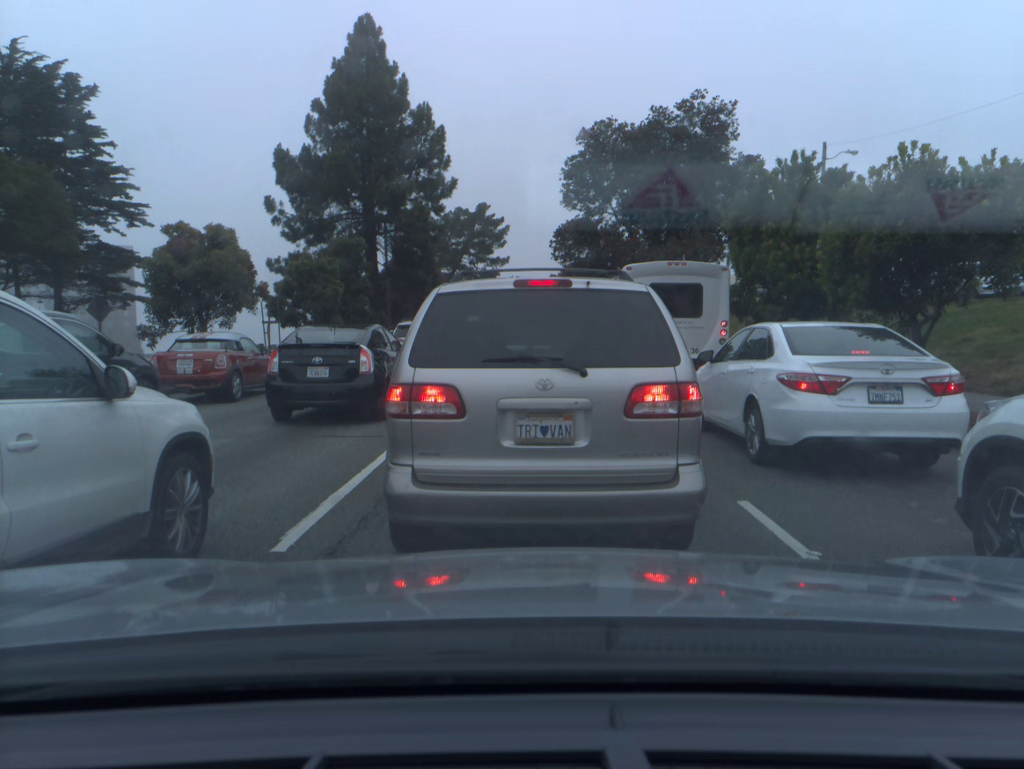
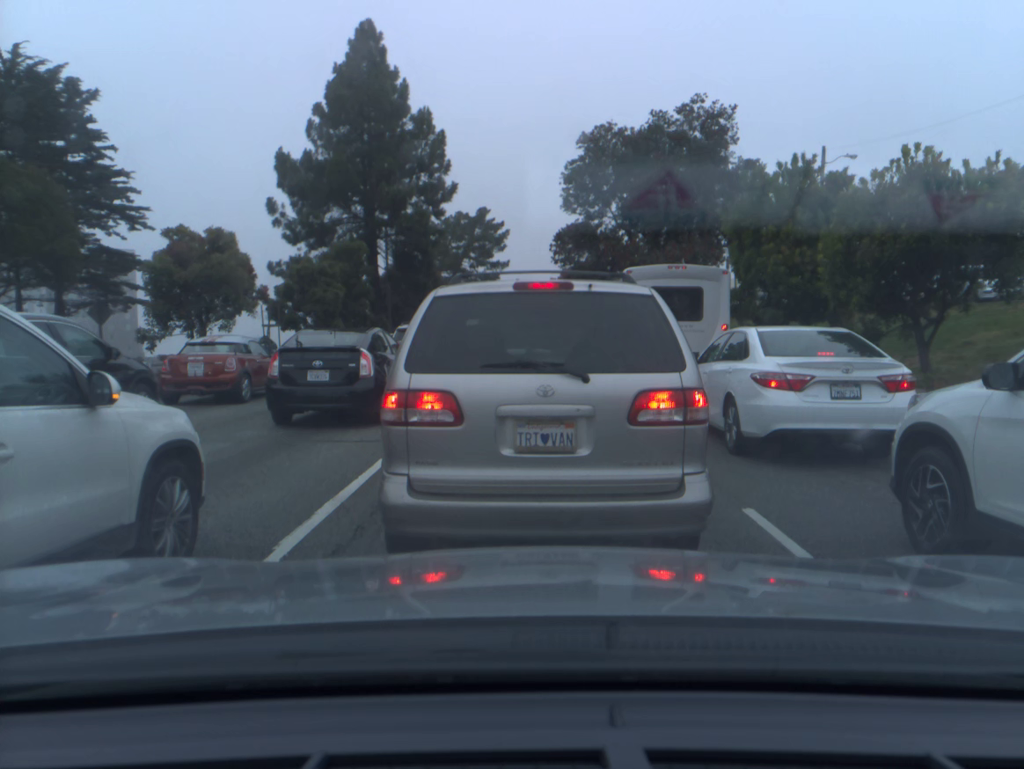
(0.0, +0.2) m; 0°
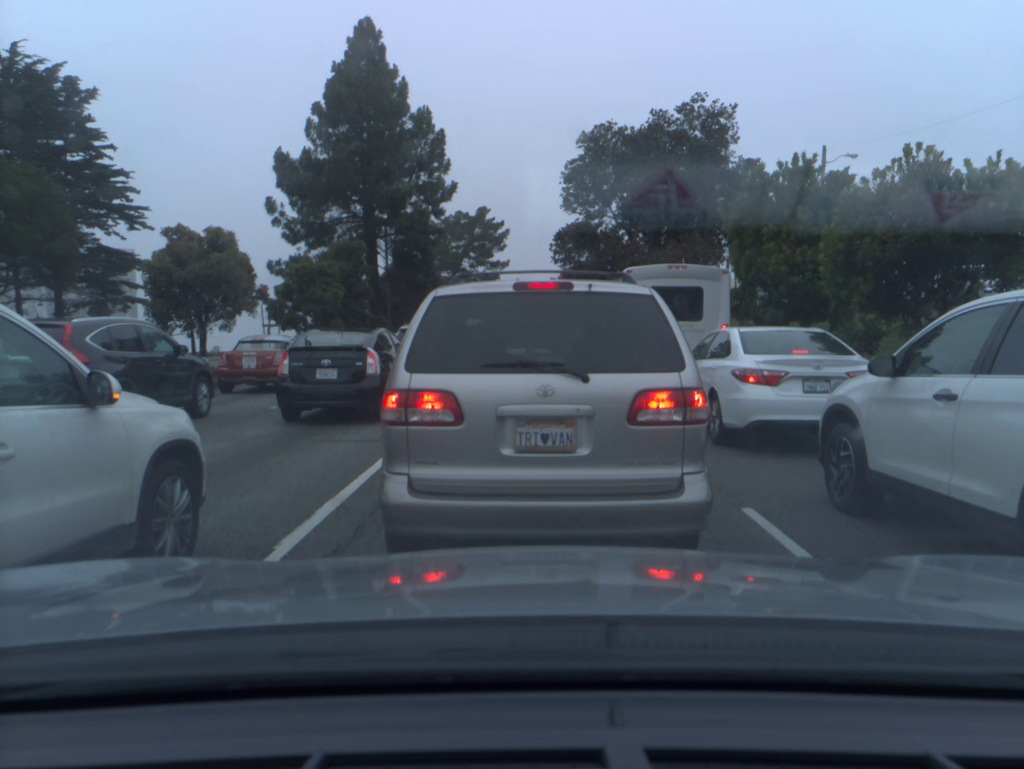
(0.0, 0.0) m; 0°
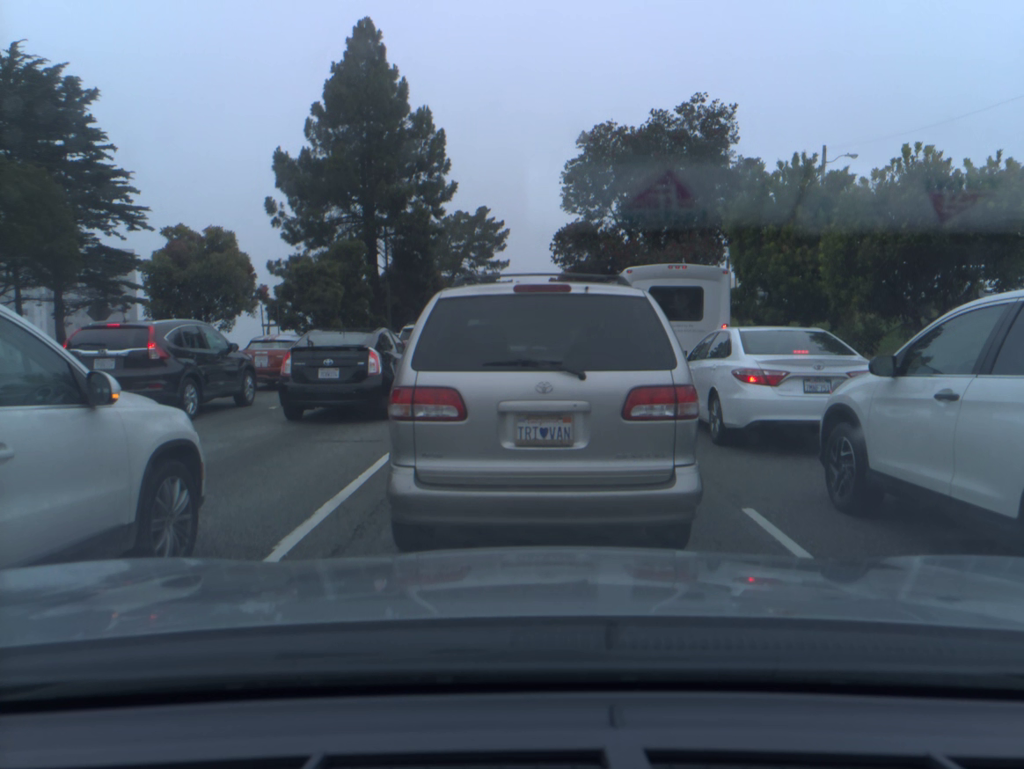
(0.0, 0.0) m; 0°
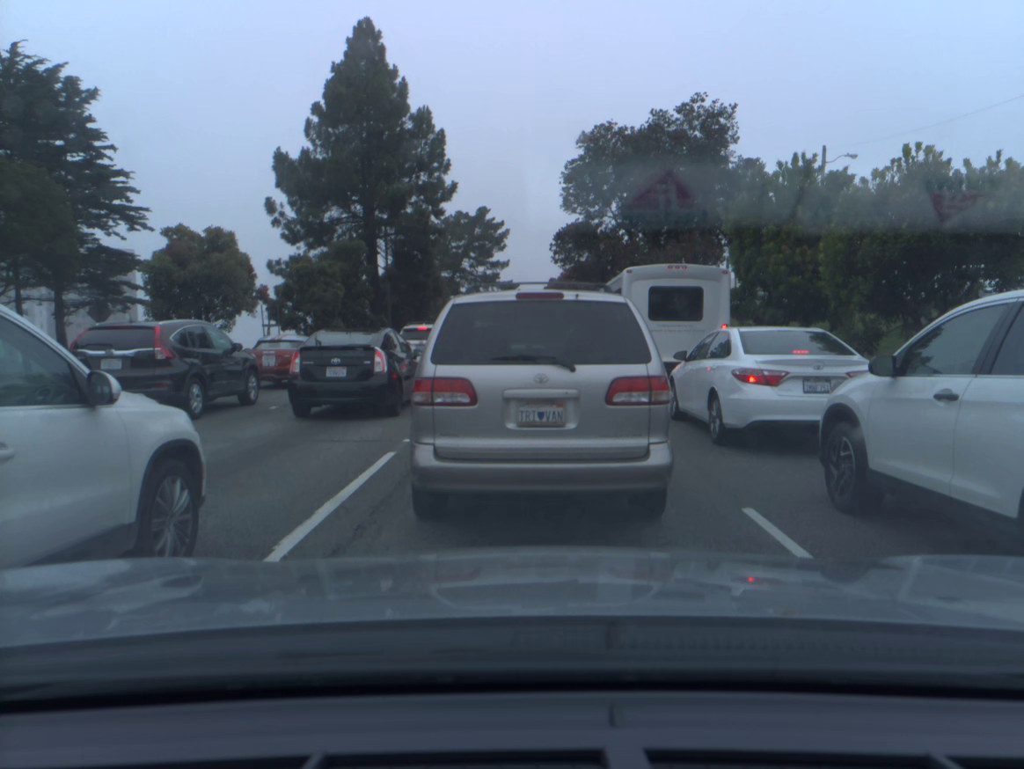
(0.0, 0.0) m; 0°
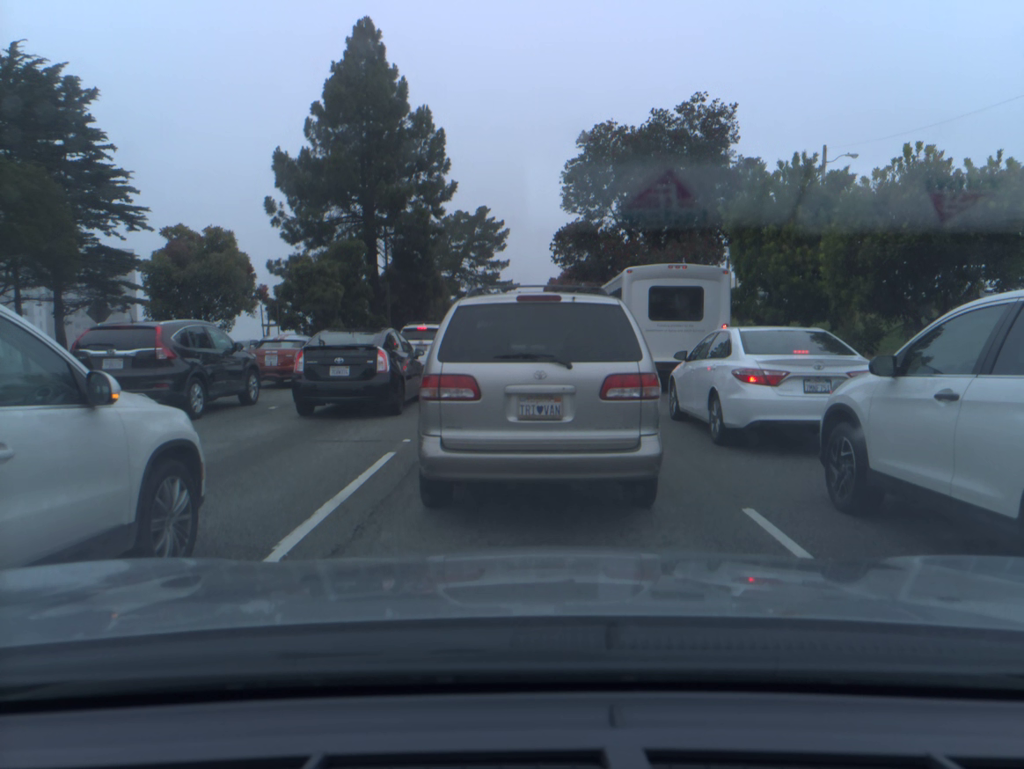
(0.0, 0.0) m; 0°
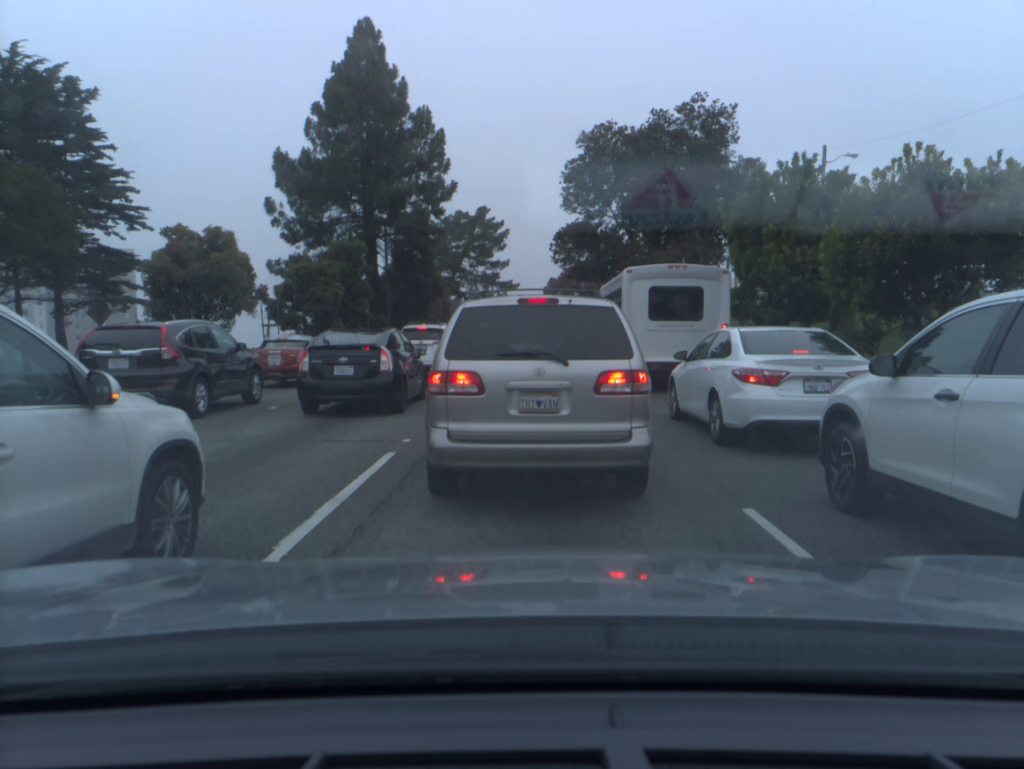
(0.0, 0.0) m; 0°
